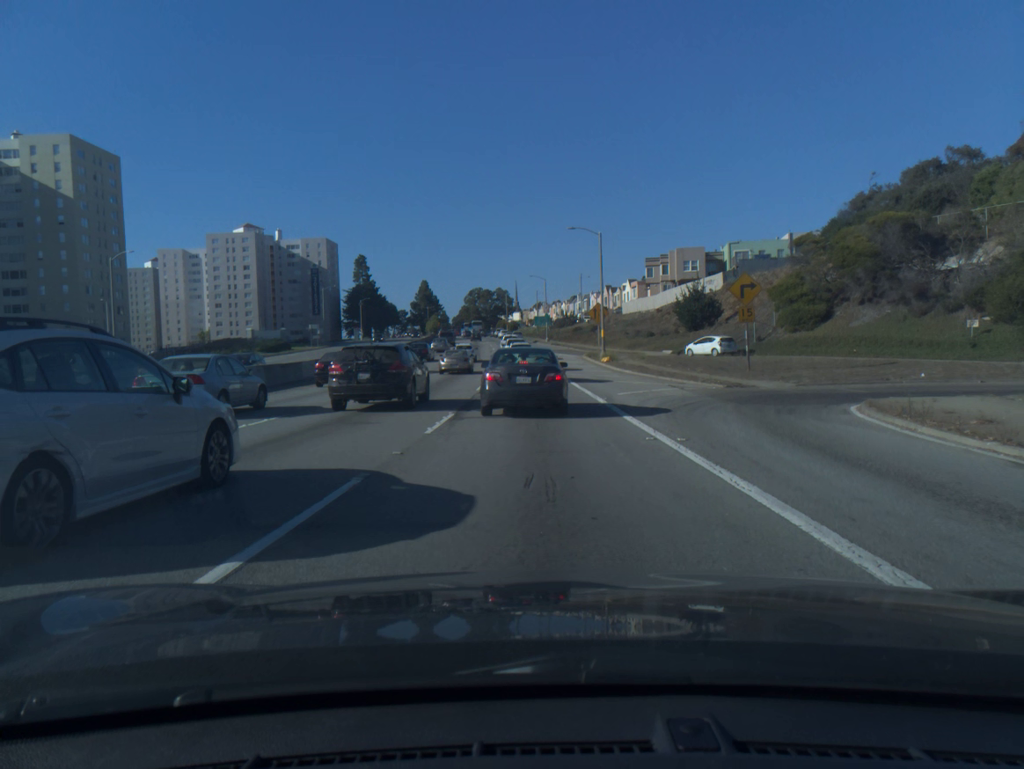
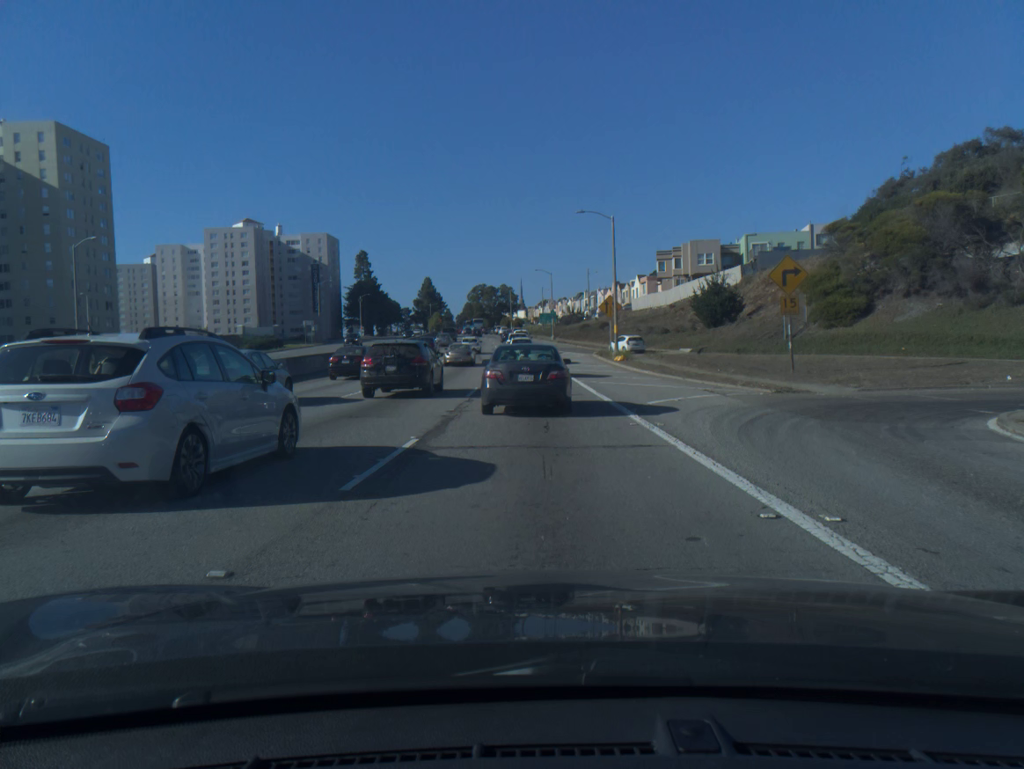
(0.0, +5.6) m; 0°
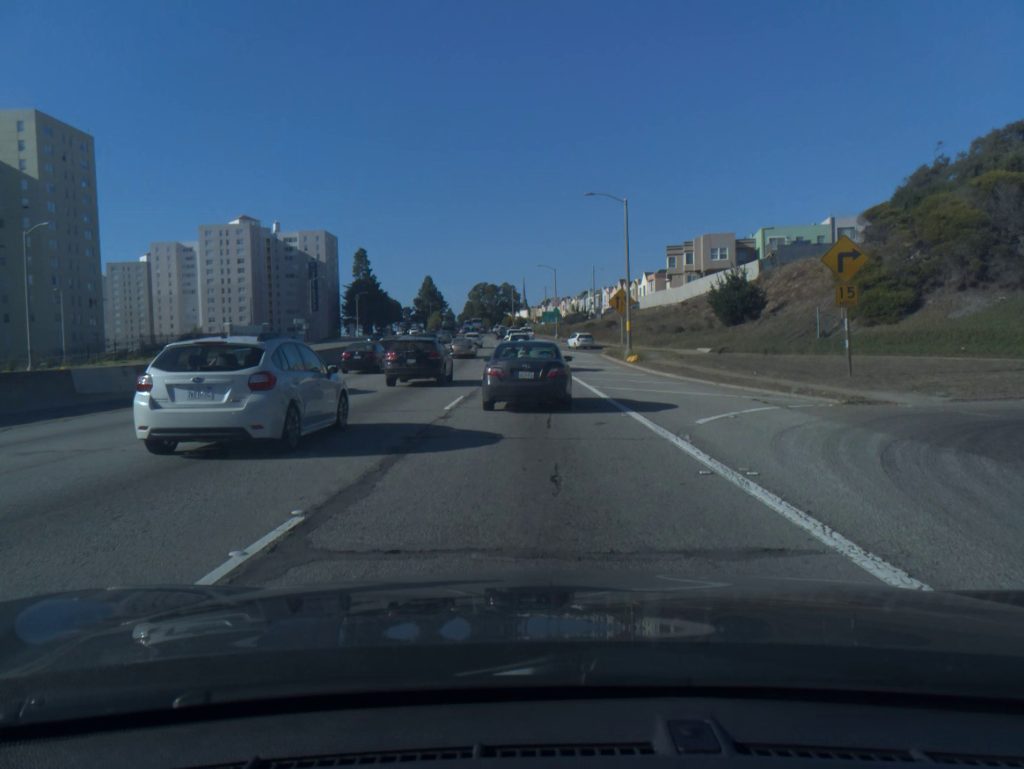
(0.0, +5.6) m; 0°
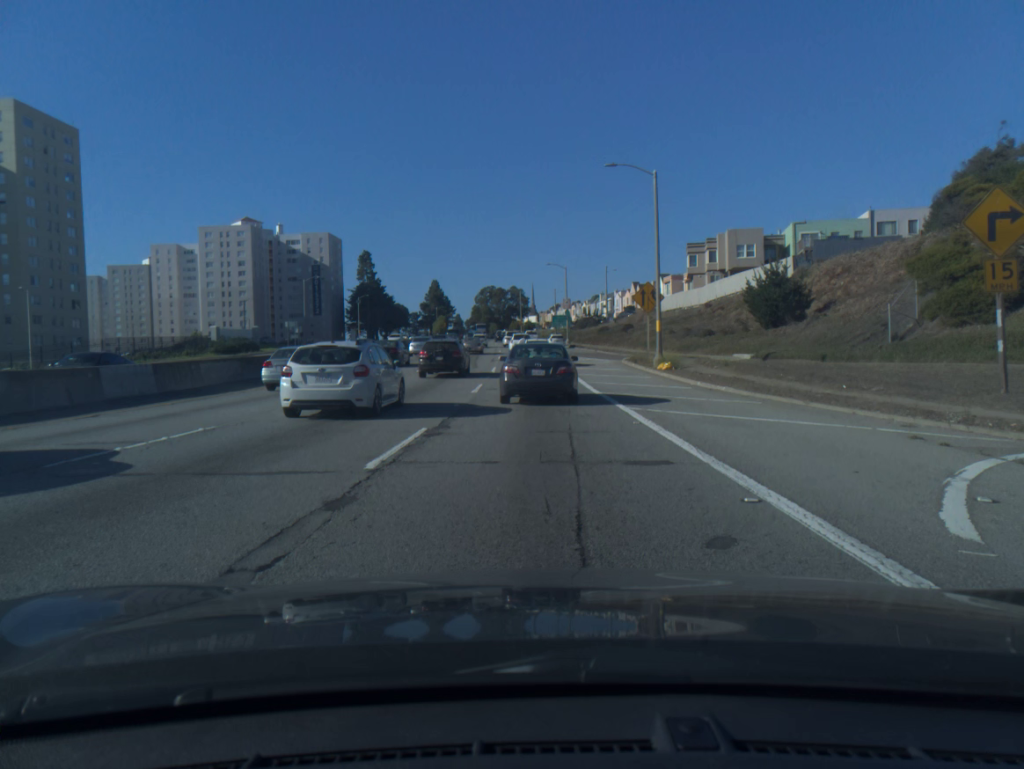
(-0.1, +8.2) m; -1°
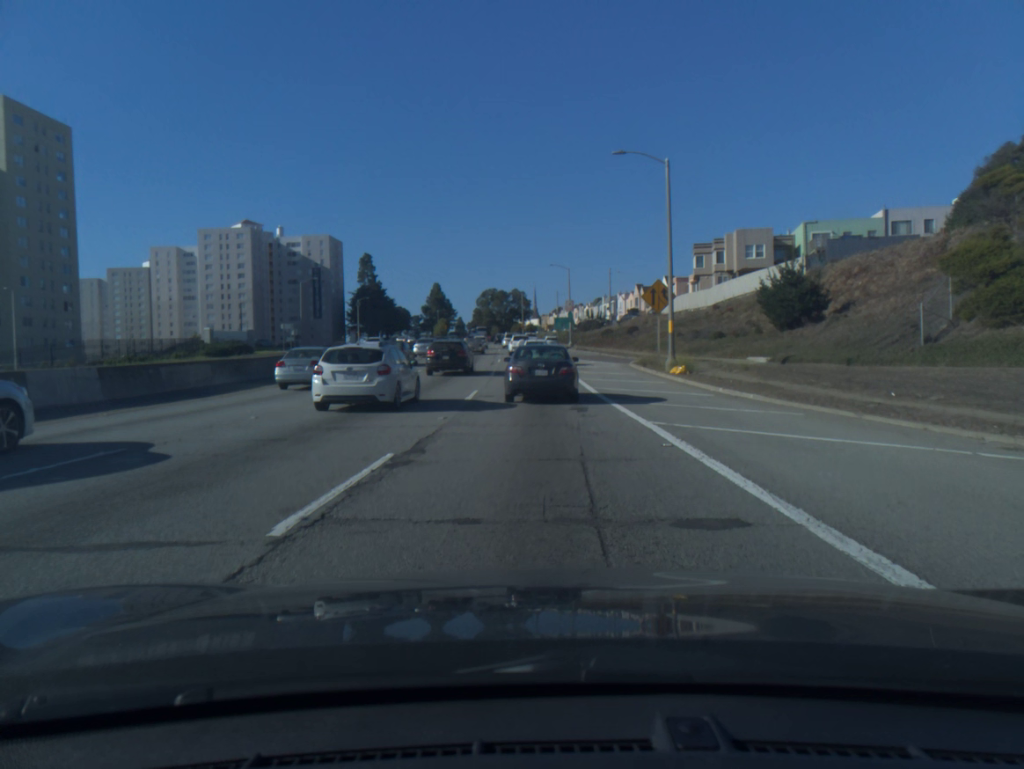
(0.0, +3.0) m; 0°
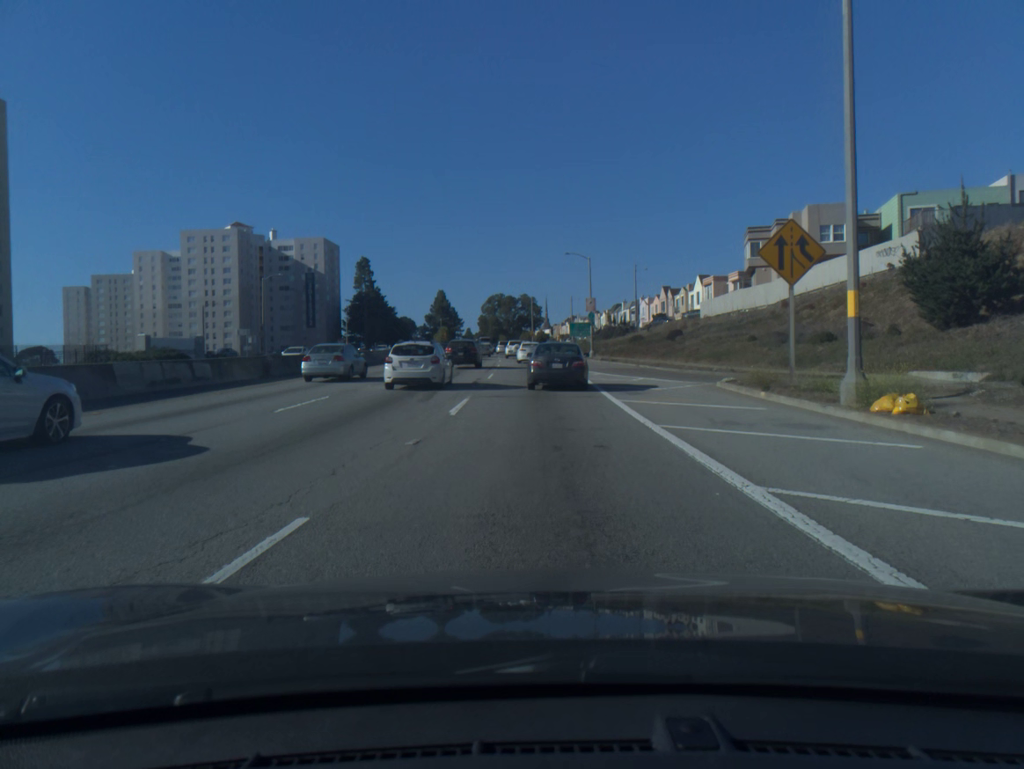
(-0.1, +18.6) m; -1°
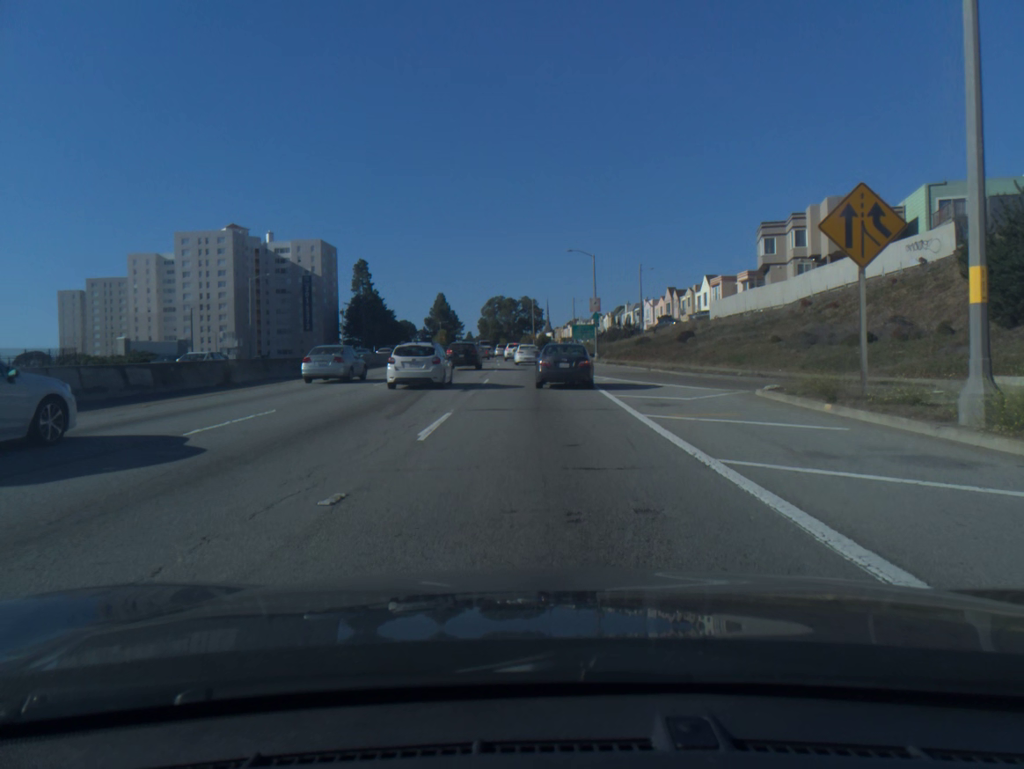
(0.0, +4.2) m; 0°
